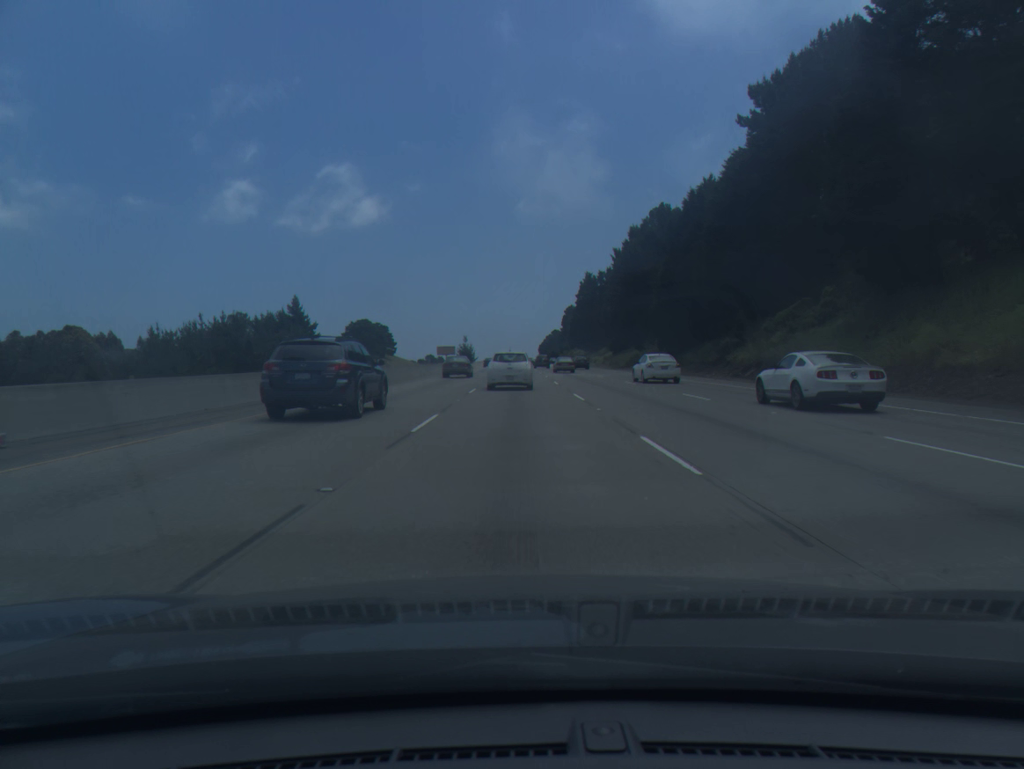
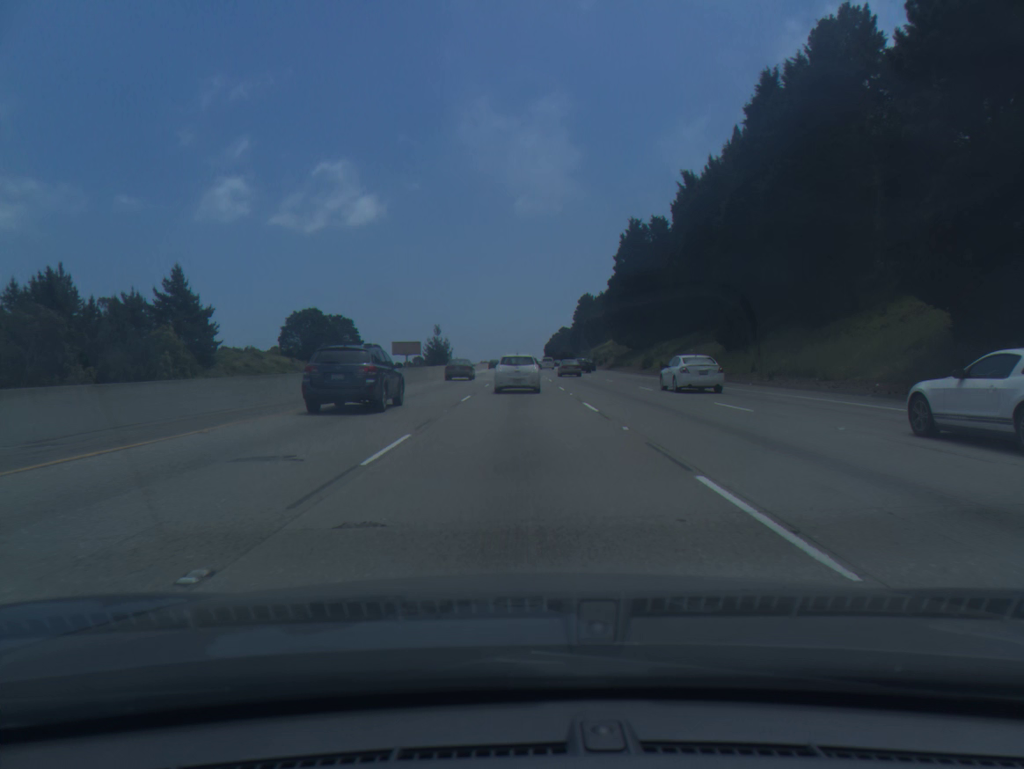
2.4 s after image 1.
(0.0, +77.2) m; 0°
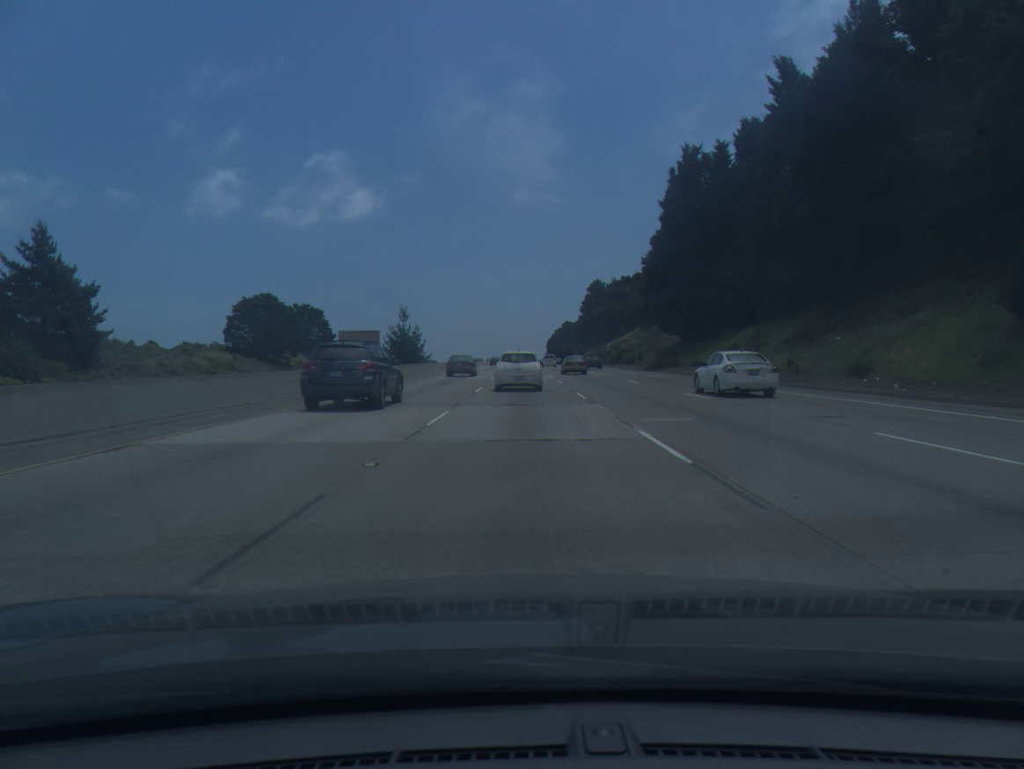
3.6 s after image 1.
(-0.1, +39.2) m; 0°
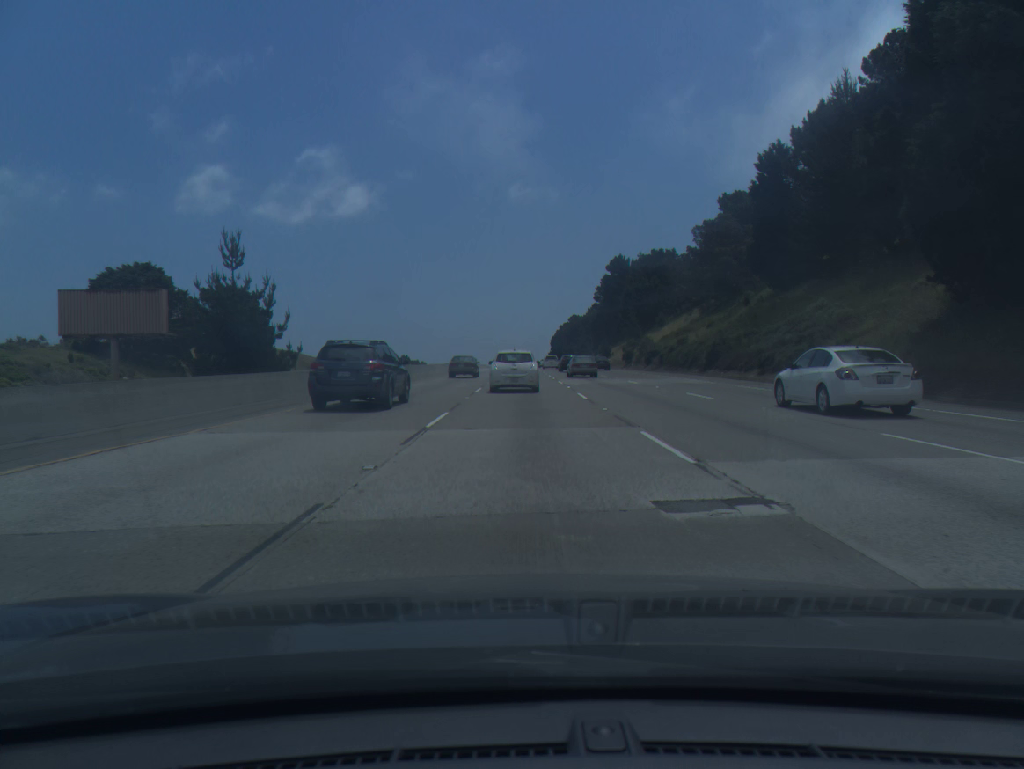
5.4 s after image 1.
(+0.1, +58.6) m; 0°
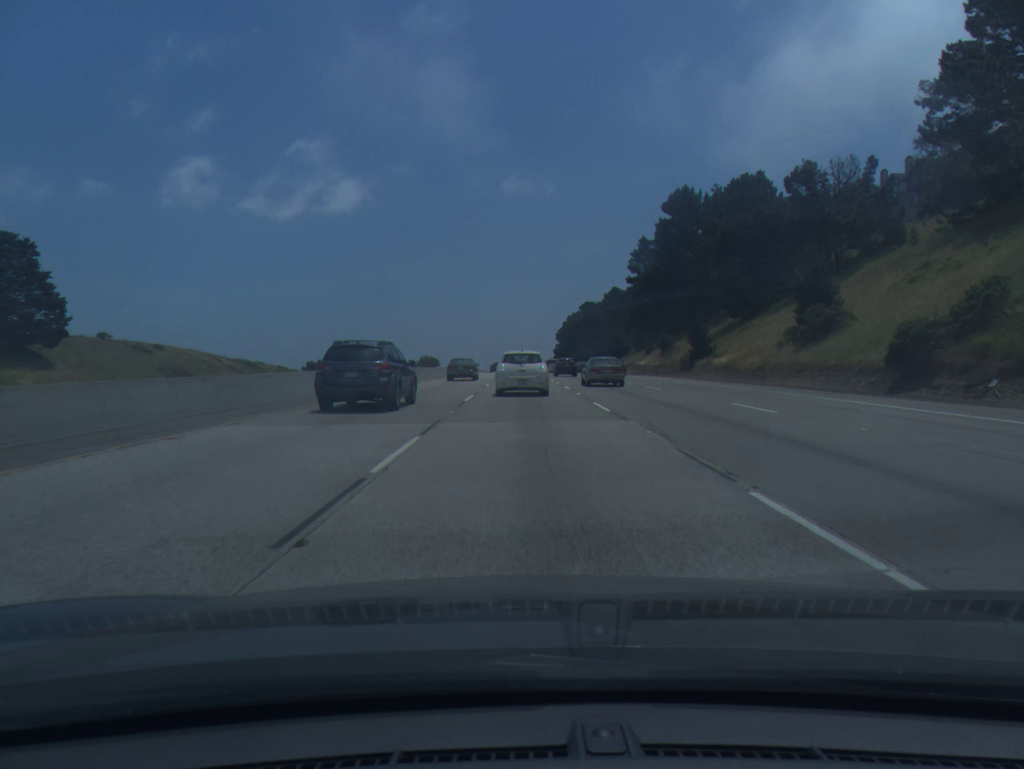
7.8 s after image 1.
(0.0, +78.7) m; 0°
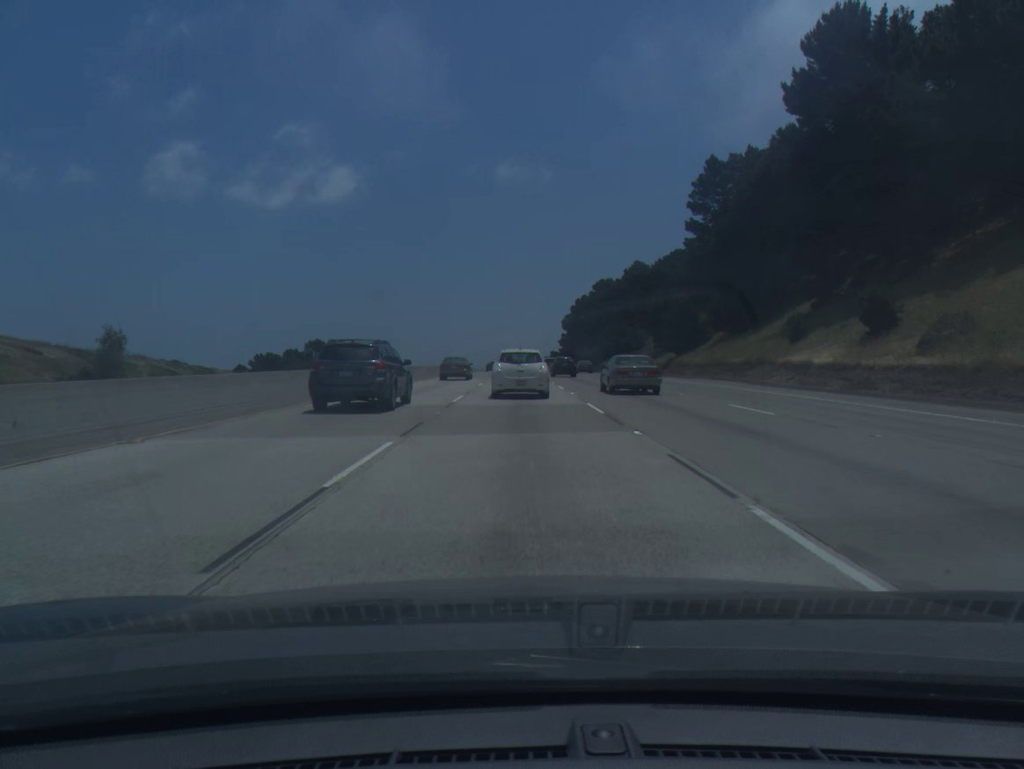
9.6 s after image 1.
(+0.2, +59.1) m; 0°
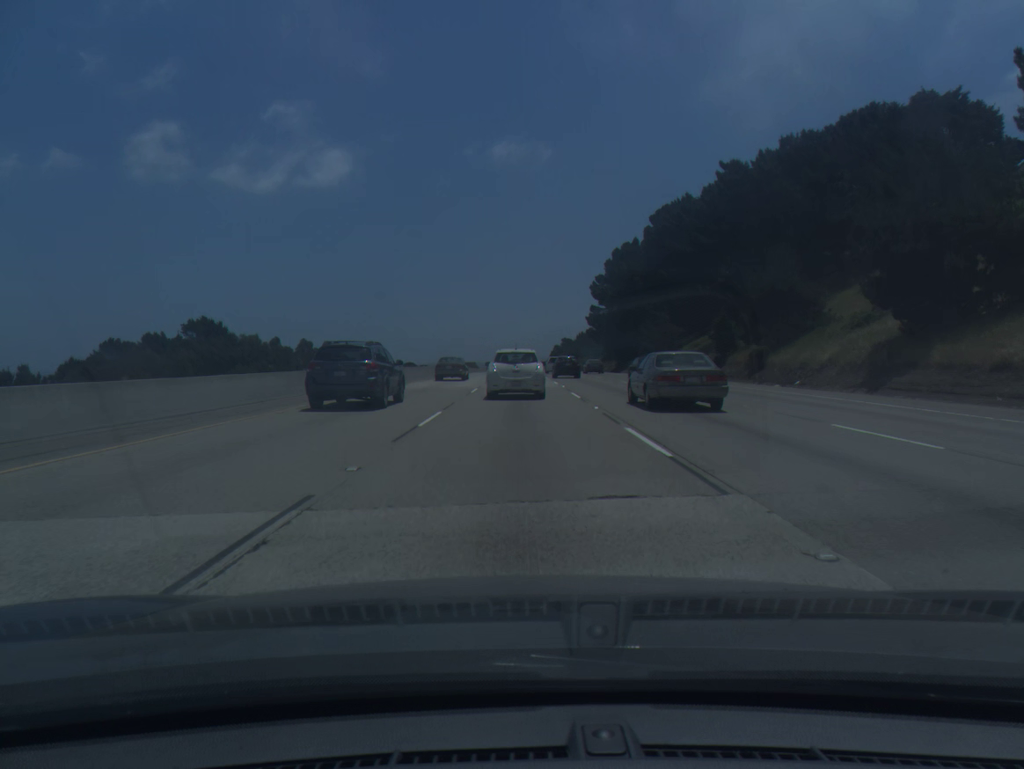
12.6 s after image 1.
(-0.2, +95.6) m; 0°
